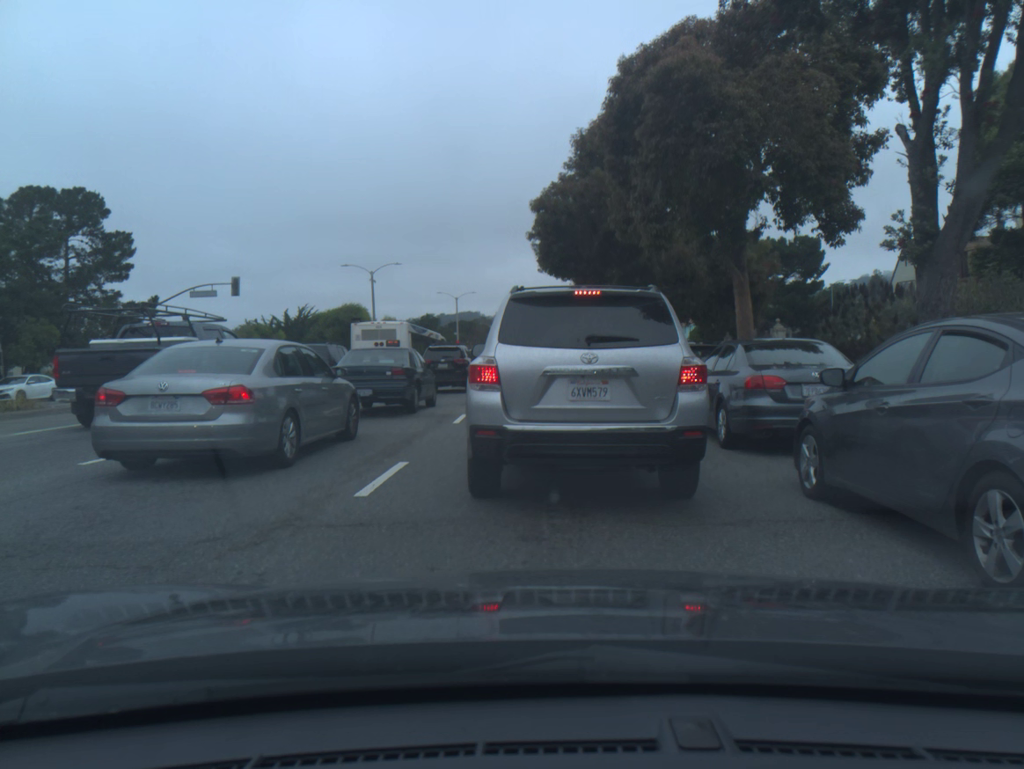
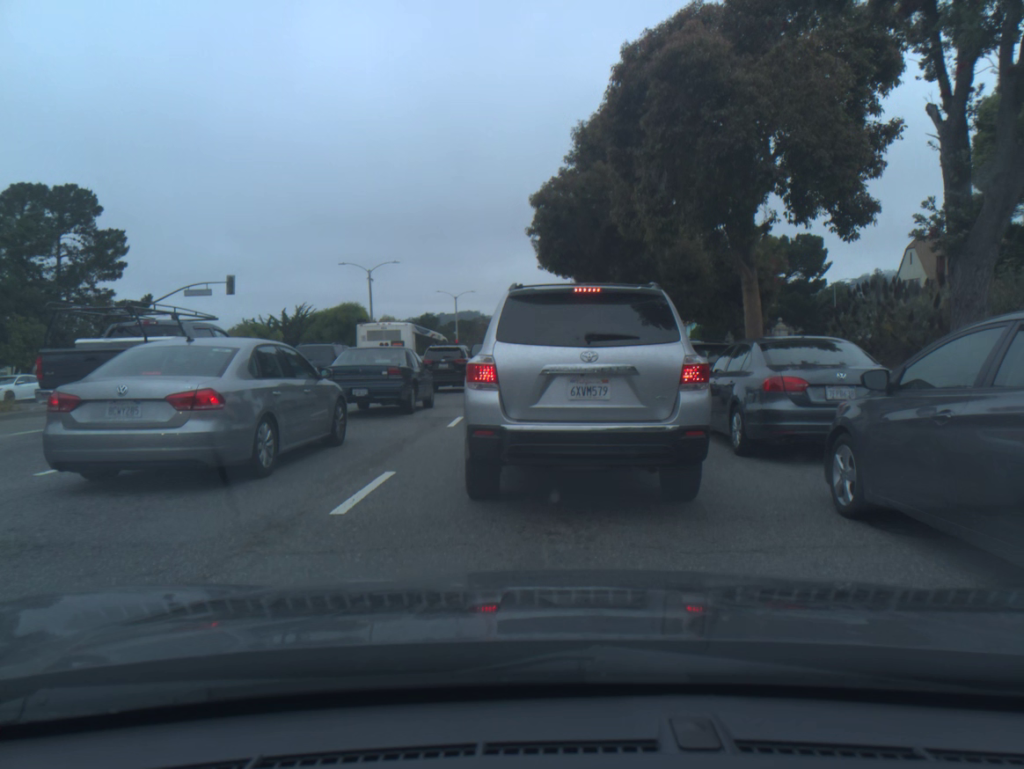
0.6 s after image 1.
(0.0, +0.8) m; 0°
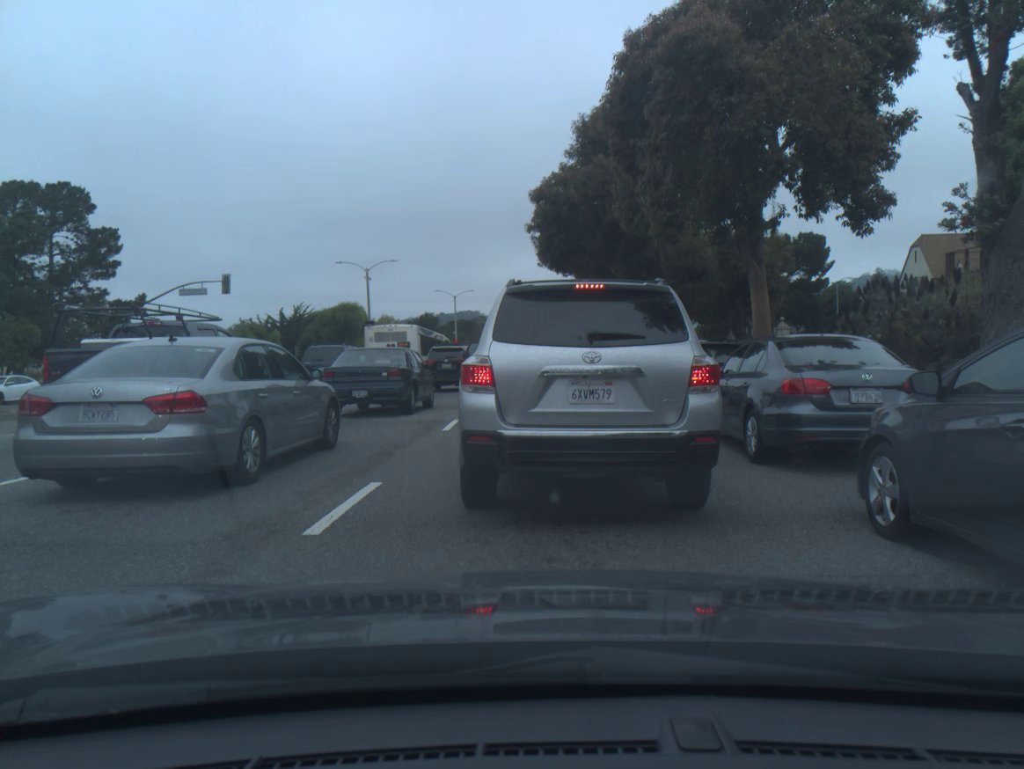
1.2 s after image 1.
(0.0, +0.7) m; 0°
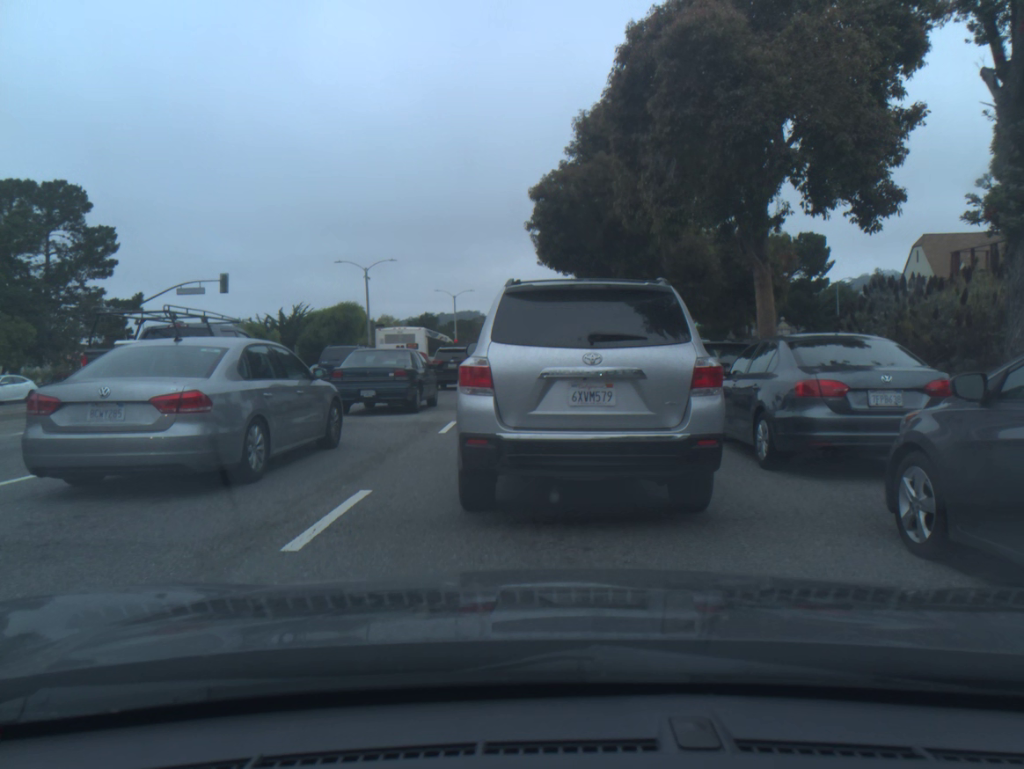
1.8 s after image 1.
(0.0, +0.5) m; 0°
